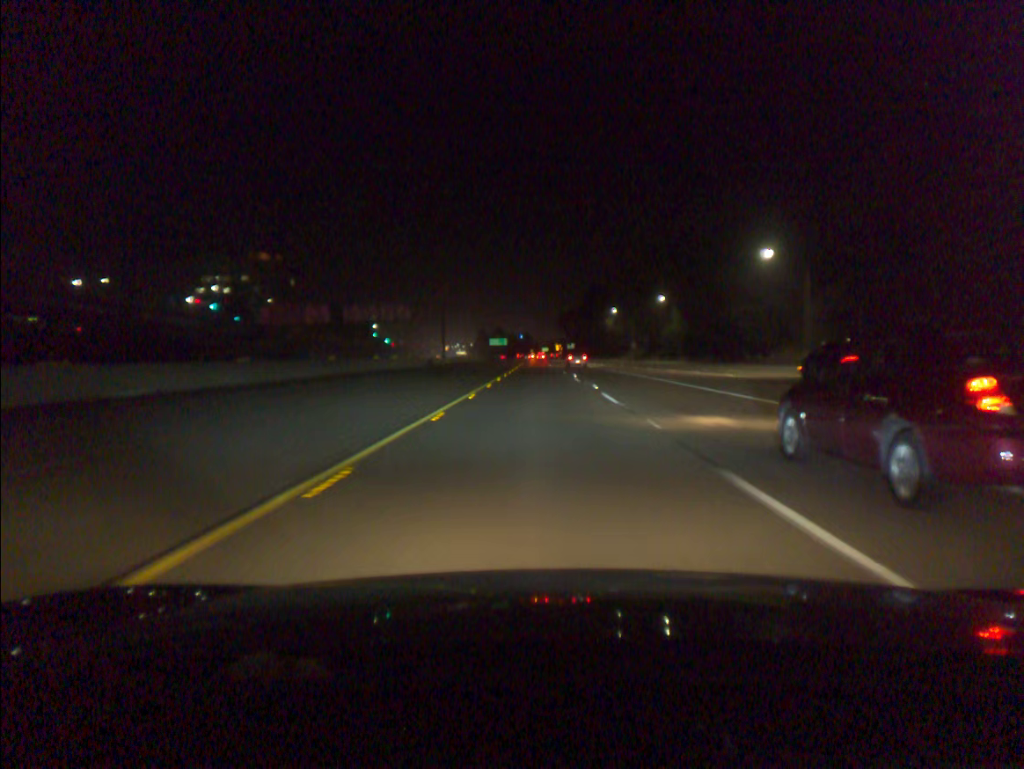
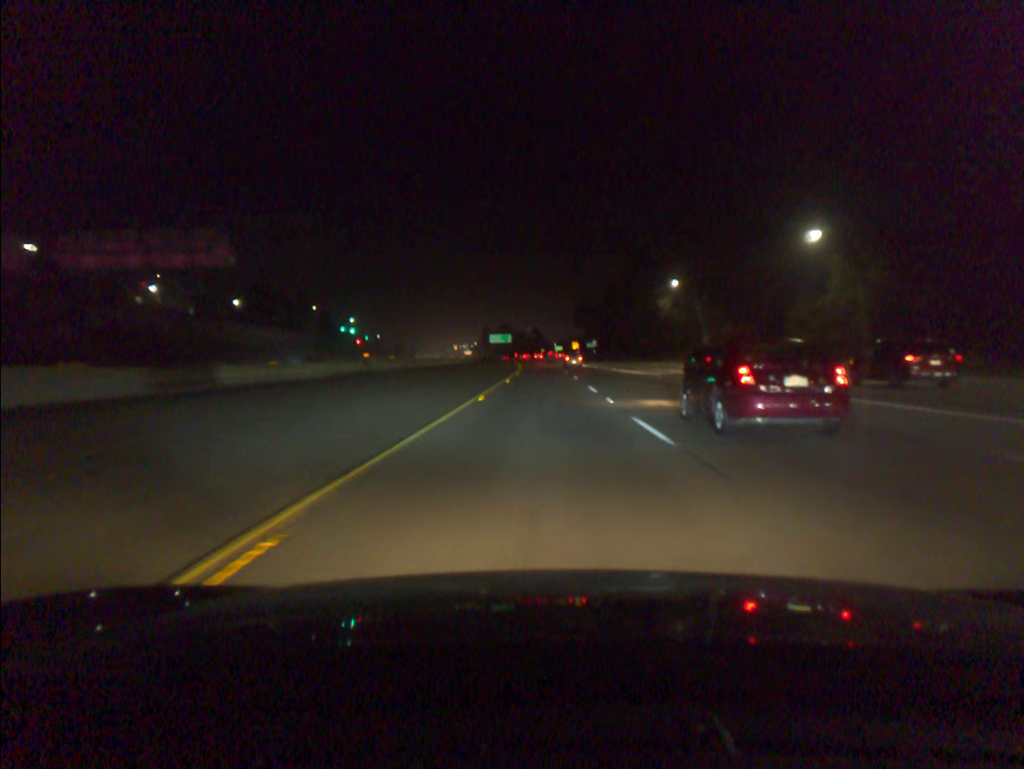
(-0.4, +67.8) m; -1°
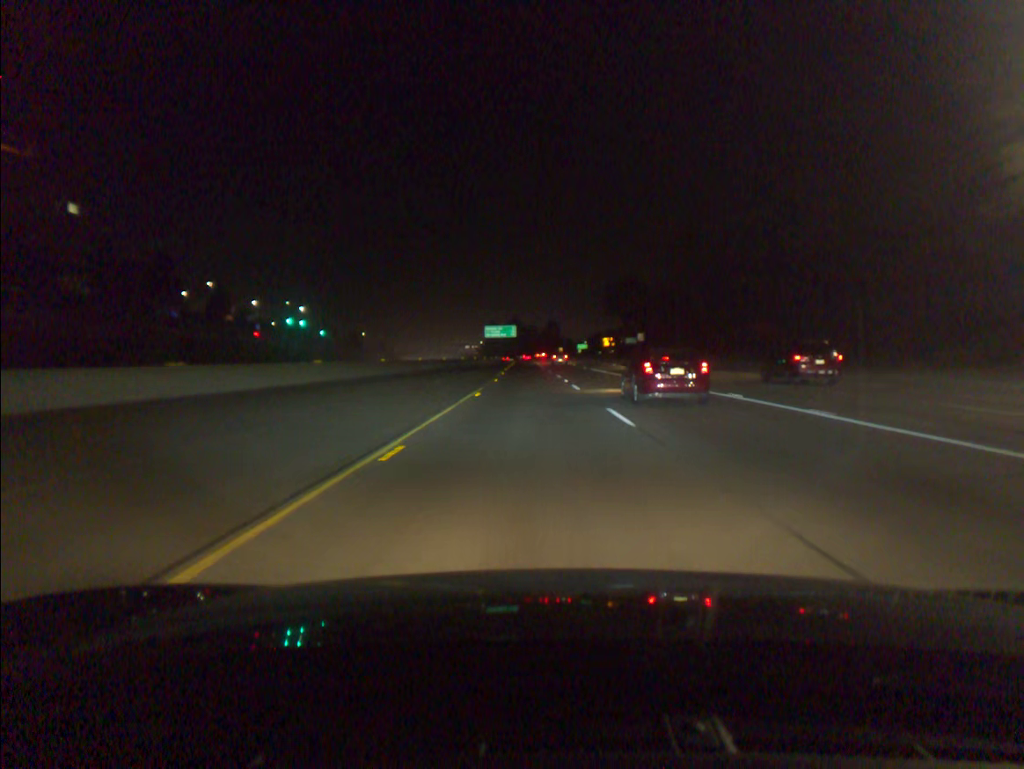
(-0.5, +84.8) m; -1°
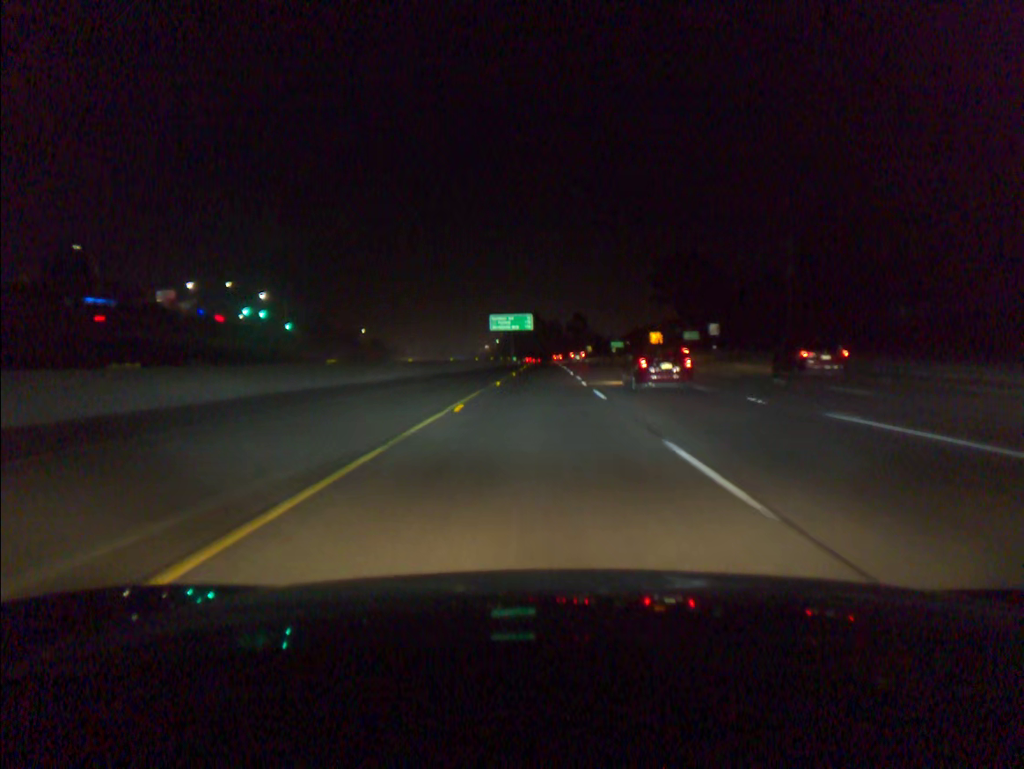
(-0.8, +50.9) m; -2°
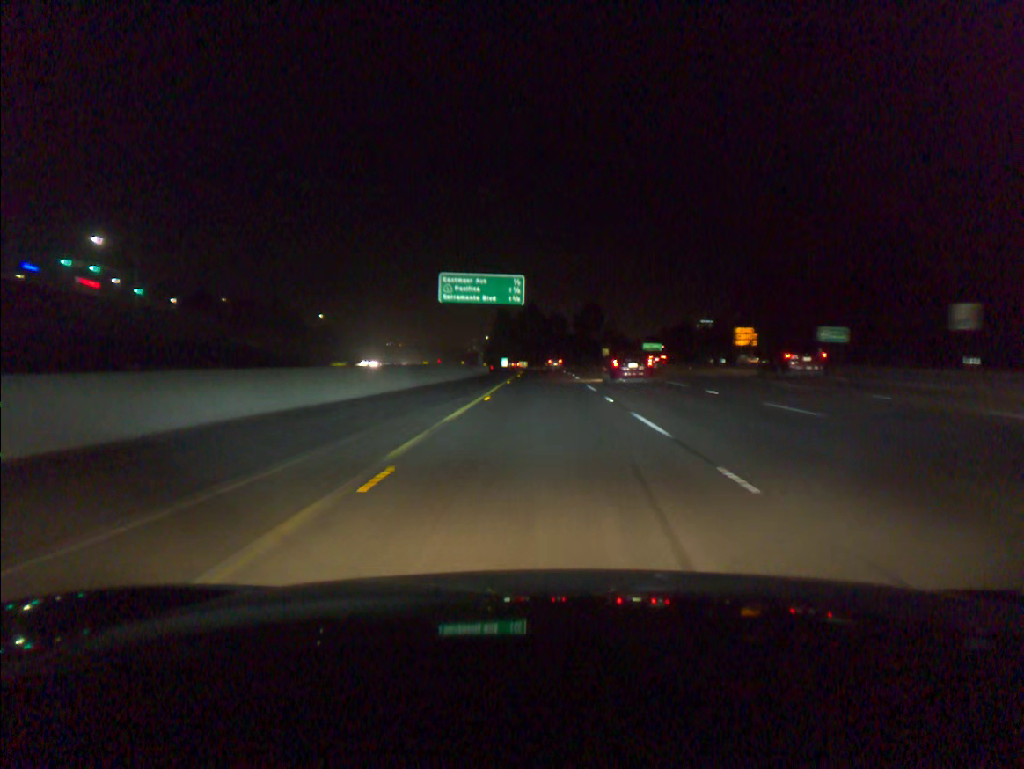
(0.0, +67.8) m; 0°
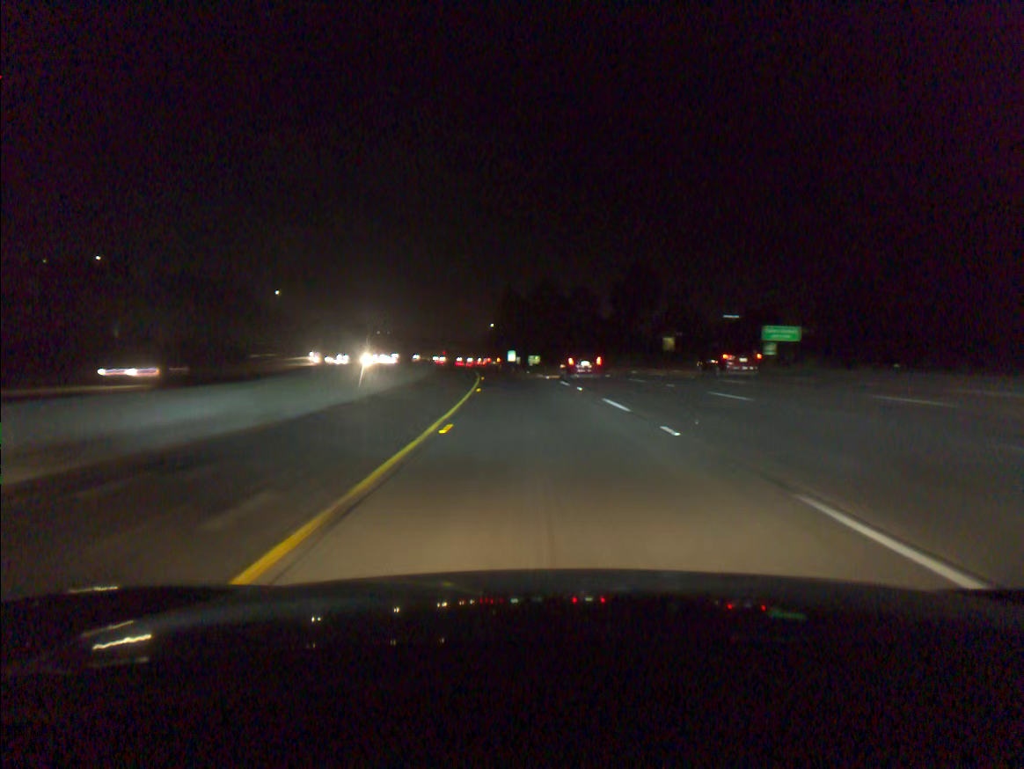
(-0.2, +67.8) m; -1°
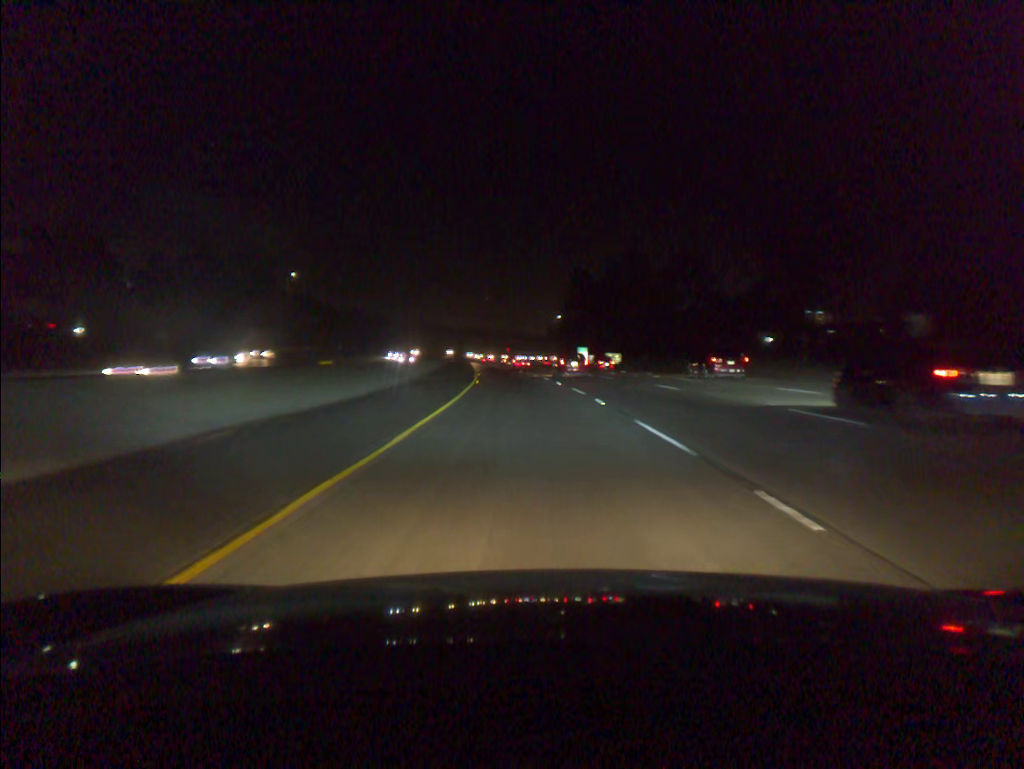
(-2.1, +50.9) m; -5°
